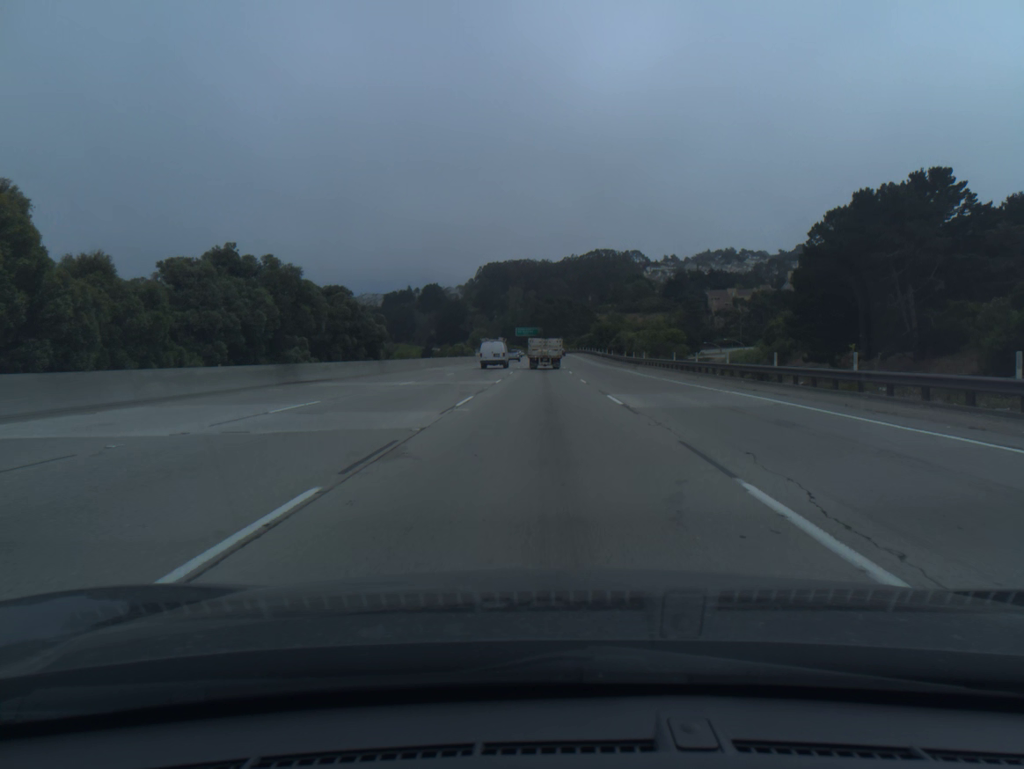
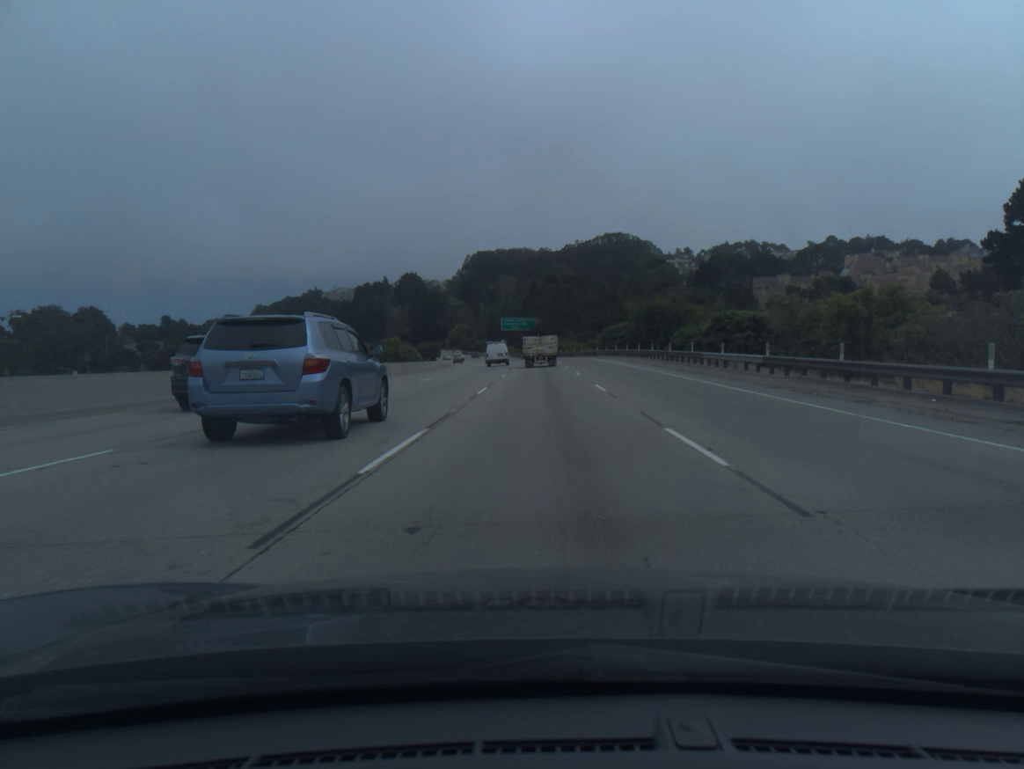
(0.0, +82.8) m; 0°
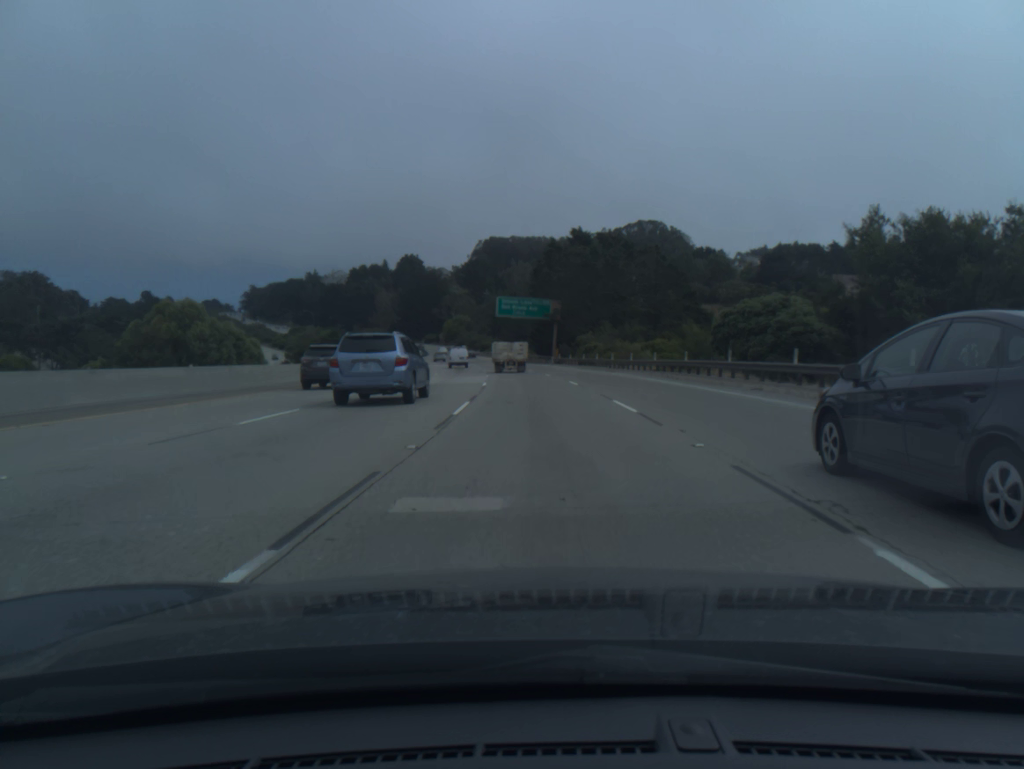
(-0.2, +65.7) m; -1°
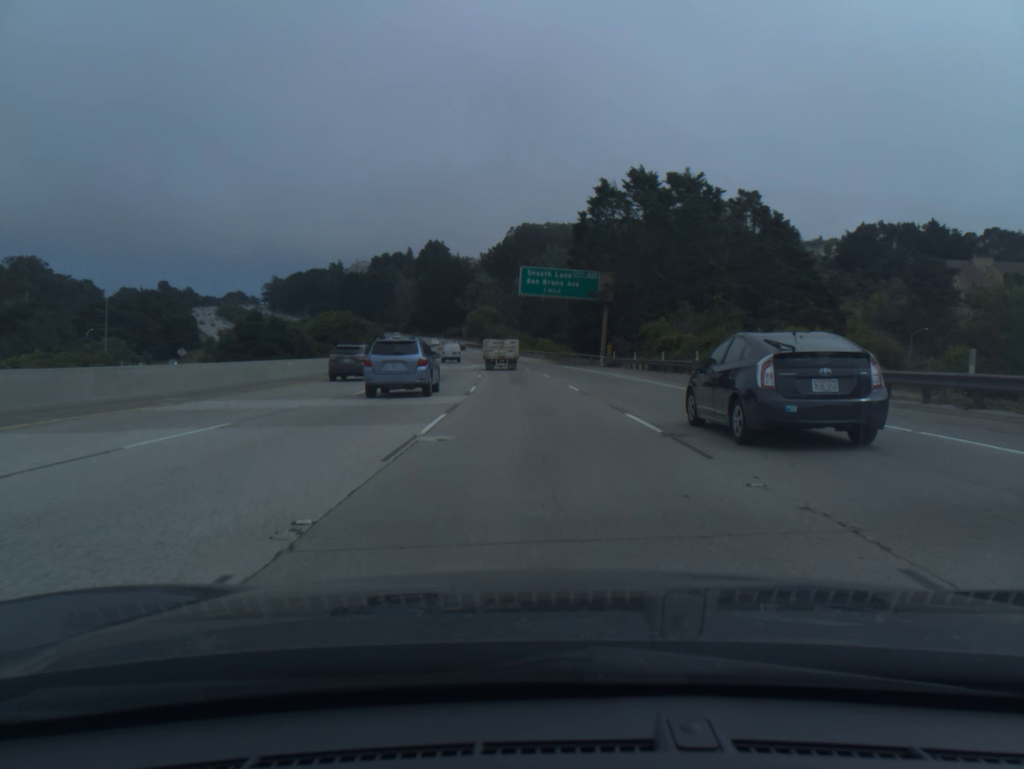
(-0.6, +32.7) m; -2°
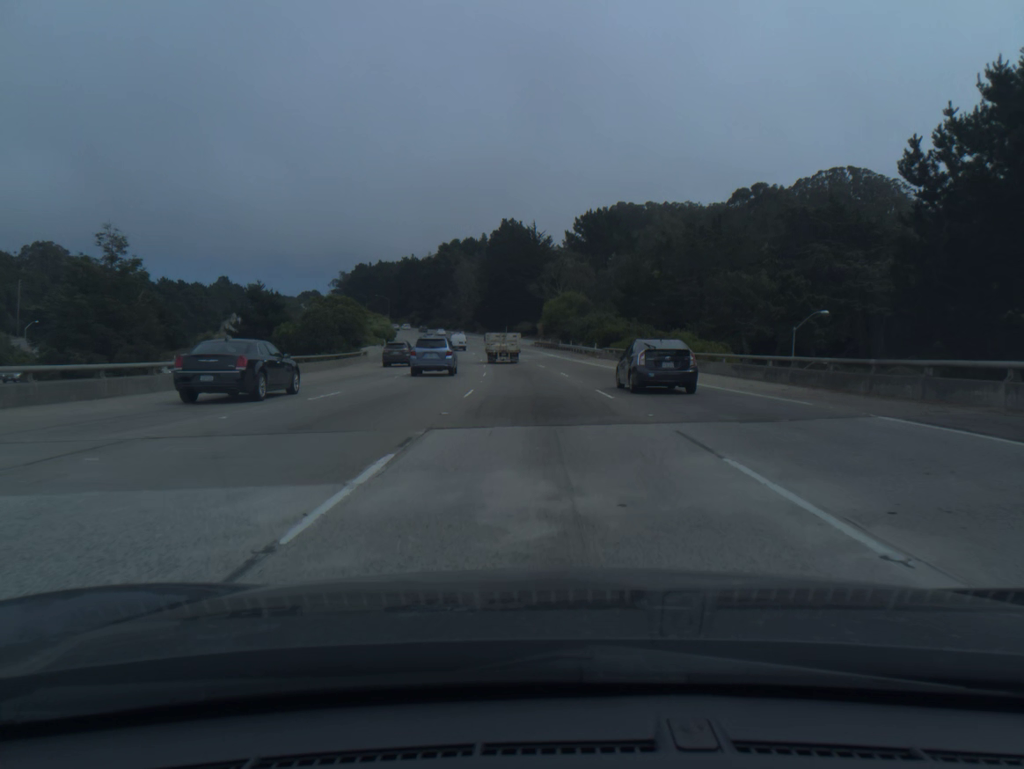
(-3.6, +65.3) m; -6°
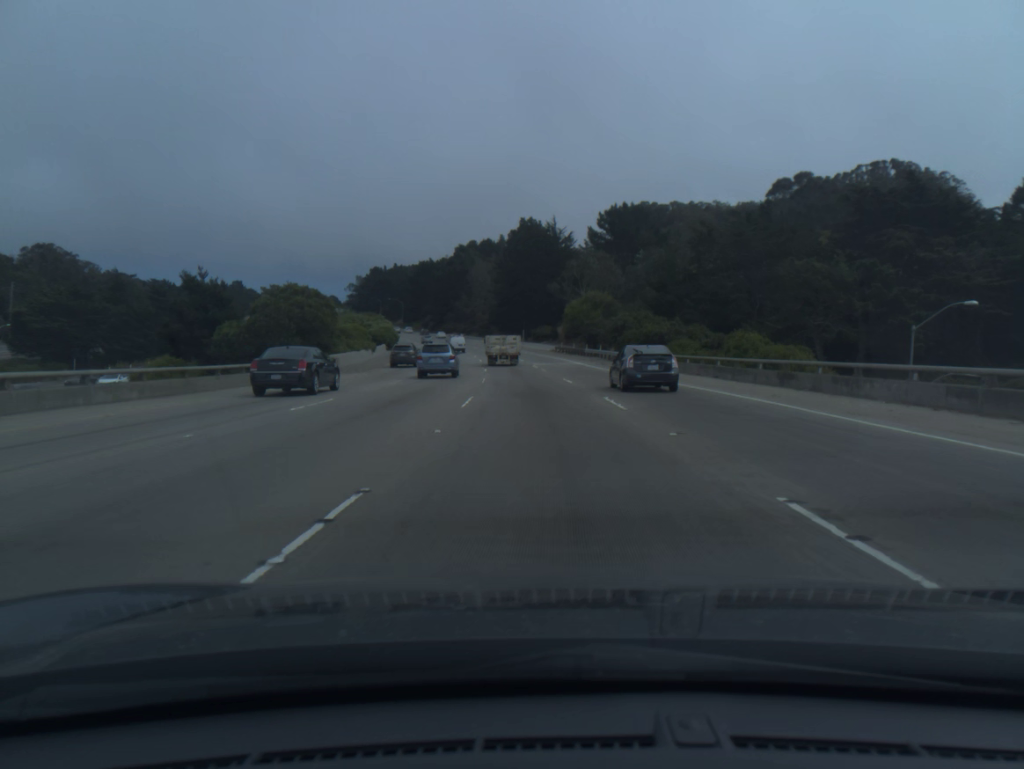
(-0.2, +16.4) m; -1°
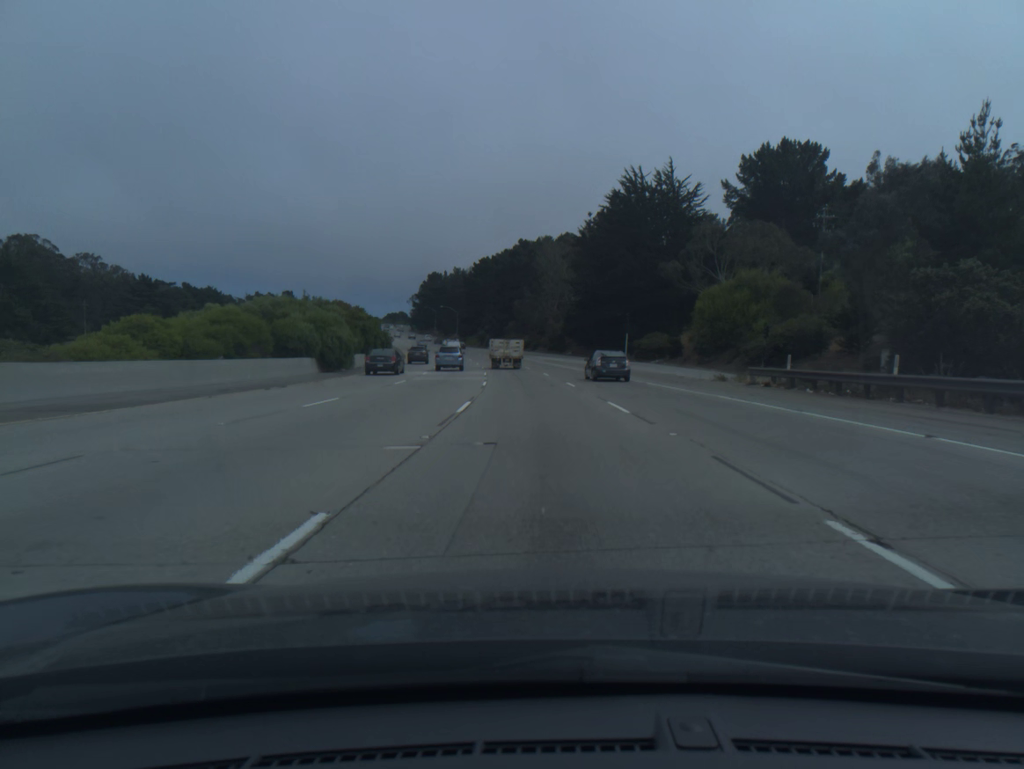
(-3.1, +65.6) m; -6°
